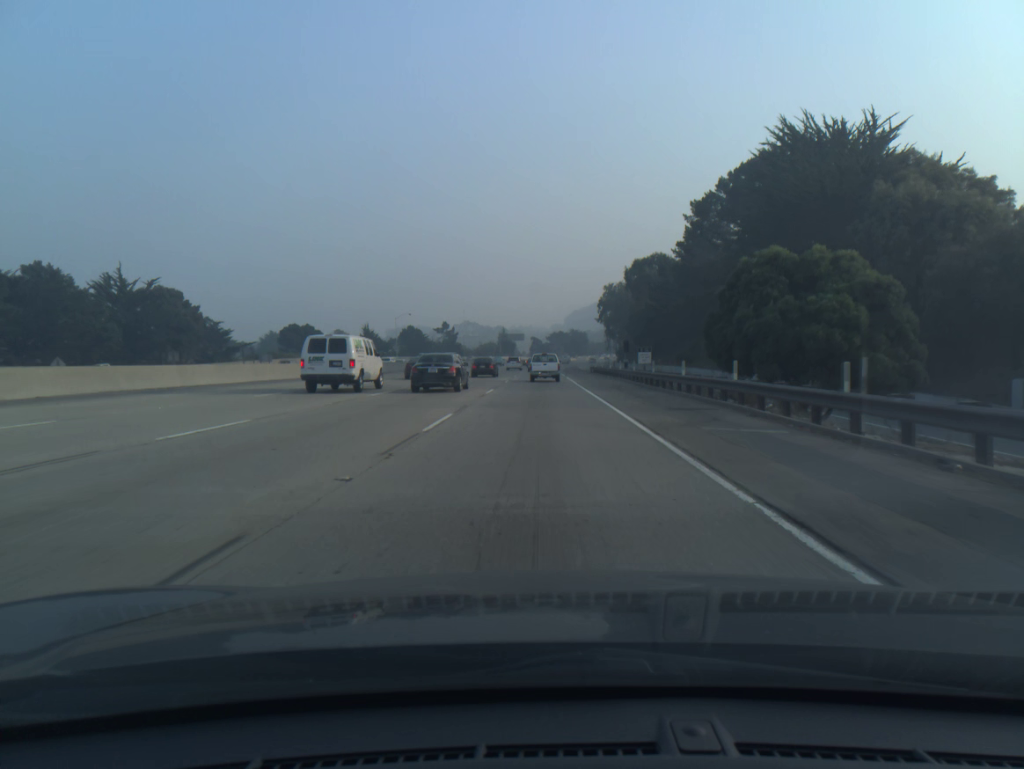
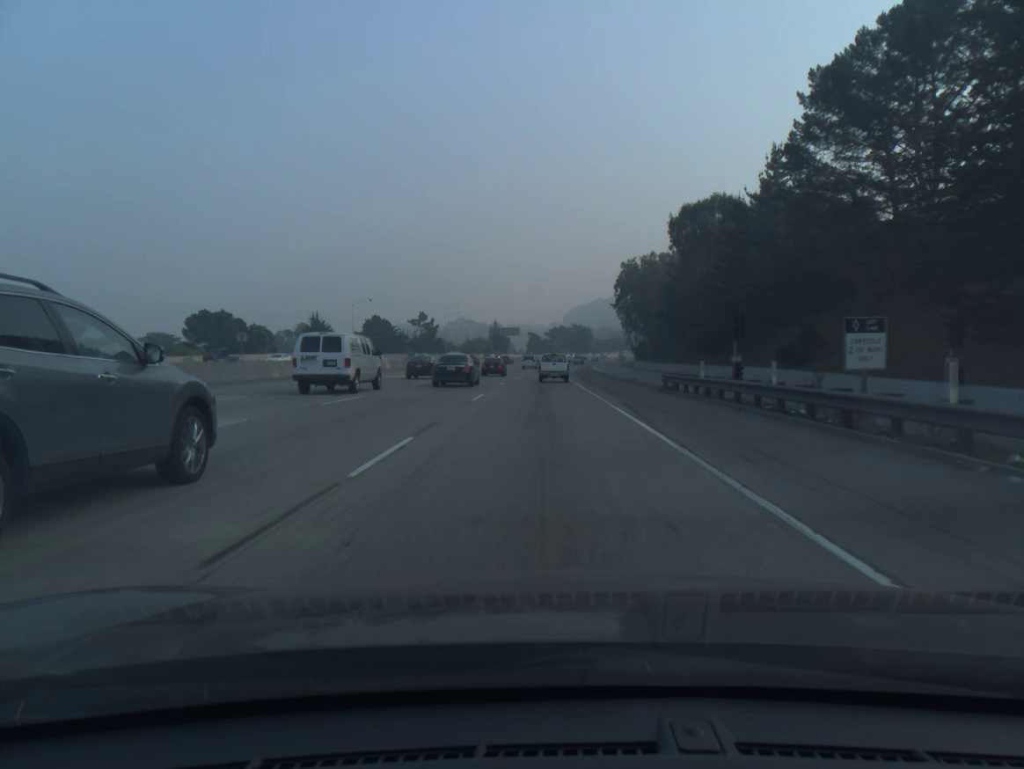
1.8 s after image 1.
(0.0, +48.9) m; 0°
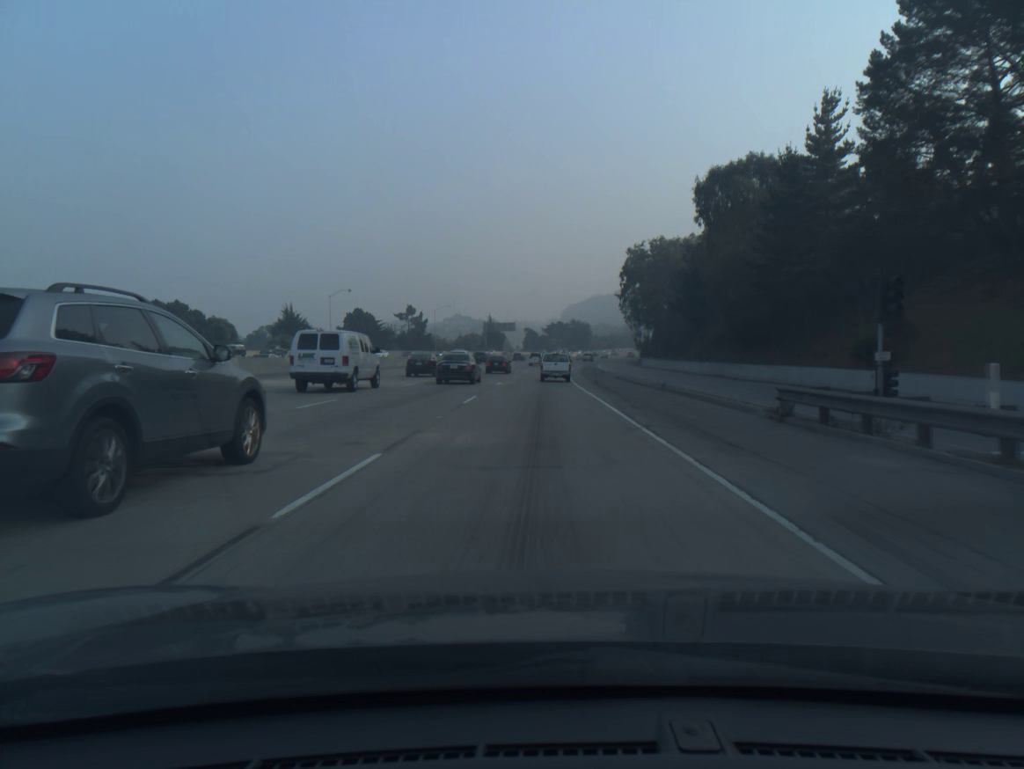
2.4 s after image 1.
(0.0, +16.4) m; 0°
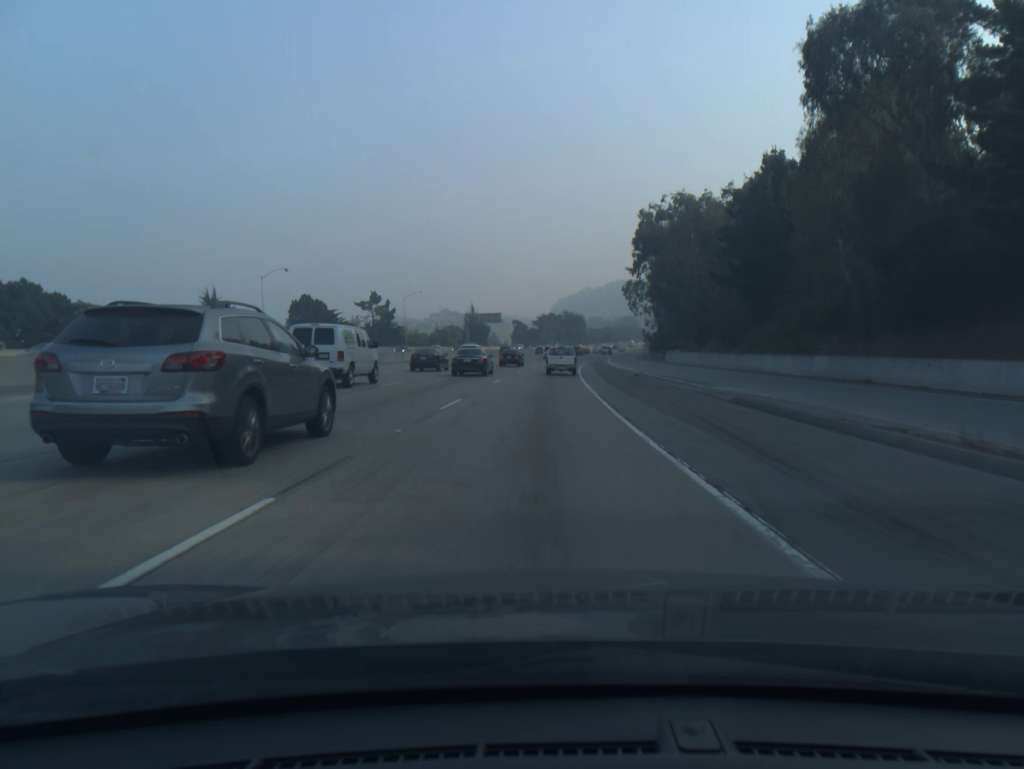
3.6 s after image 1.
(+0.1, +32.9) m; +1°
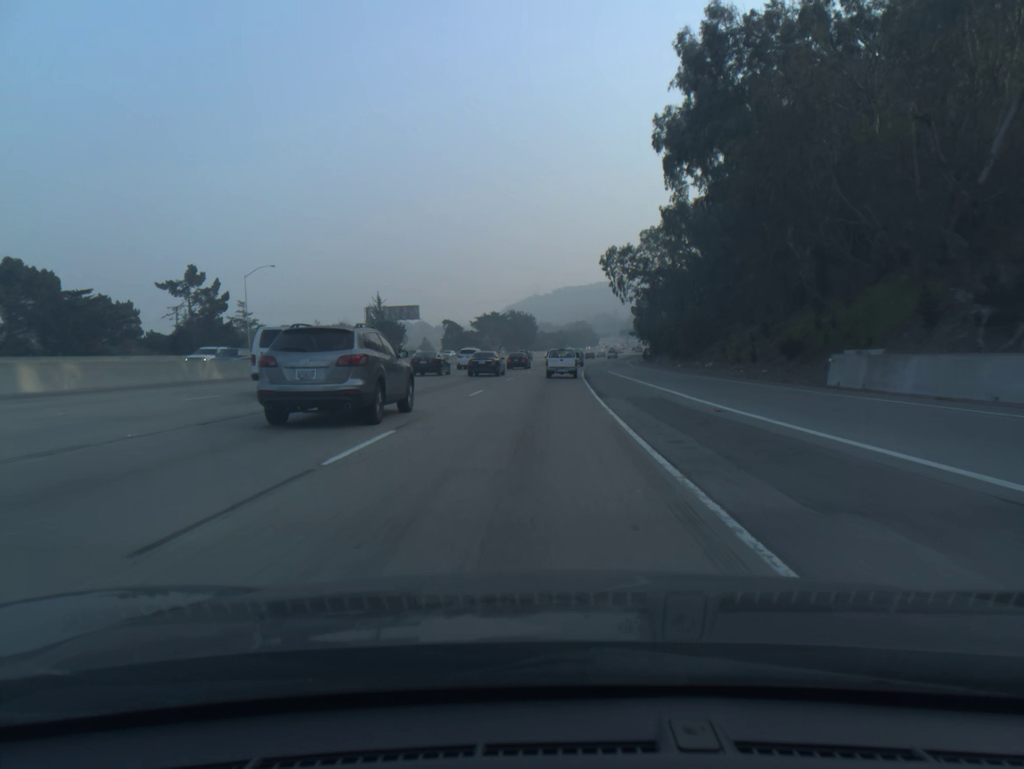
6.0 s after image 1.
(+2.0, +66.6) m; +4°
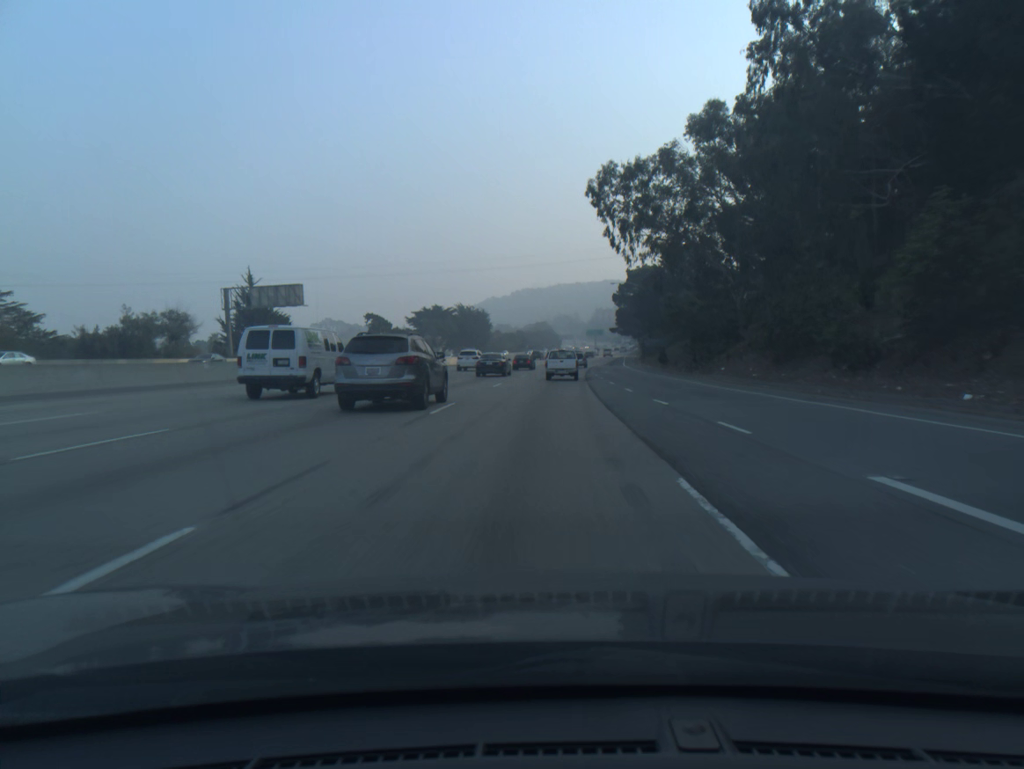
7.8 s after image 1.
(+1.3, +50.5) m; +3°
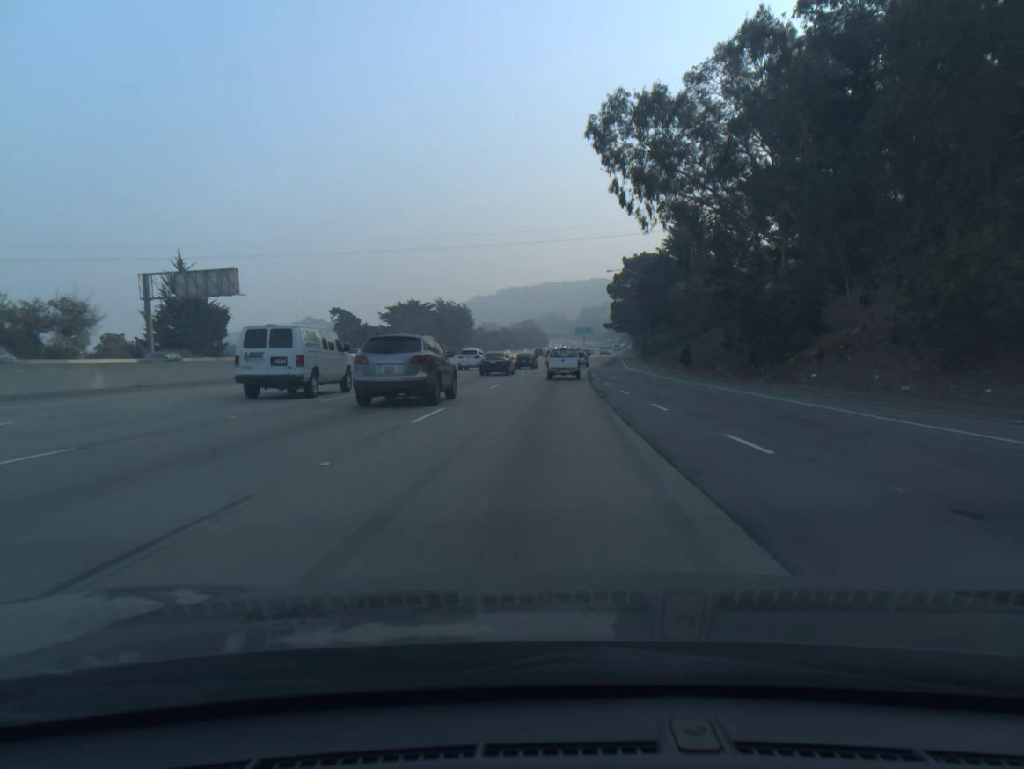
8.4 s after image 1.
(+0.1, +16.9) m; +1°
